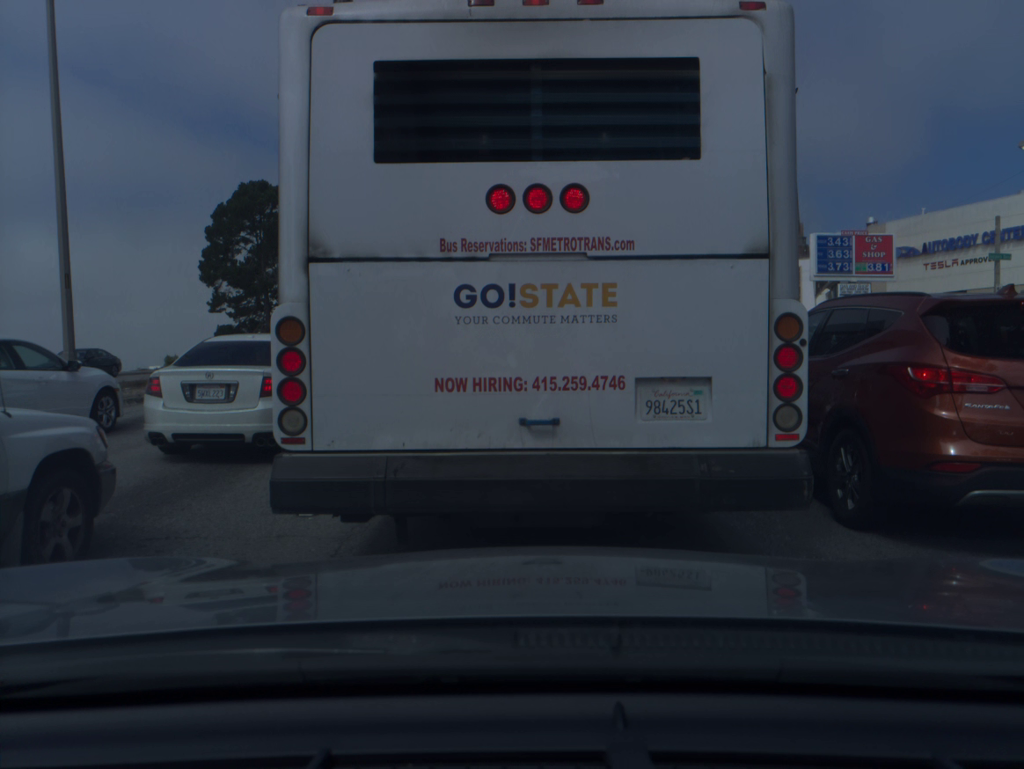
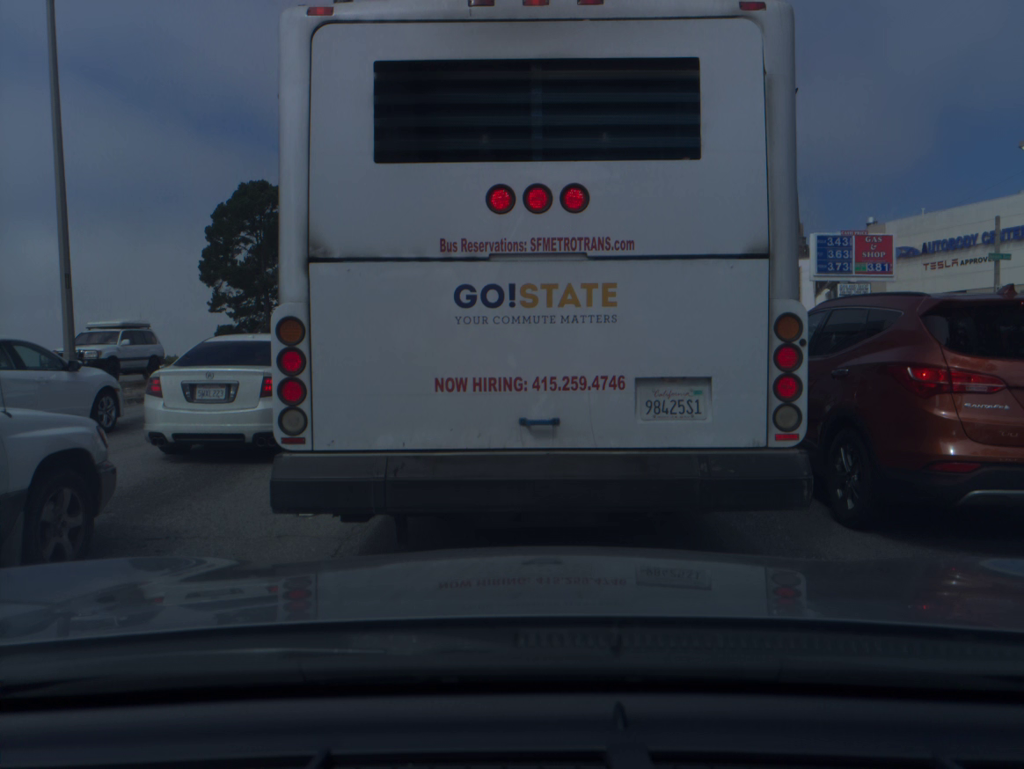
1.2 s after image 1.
(0.0, 0.0) m; 0°
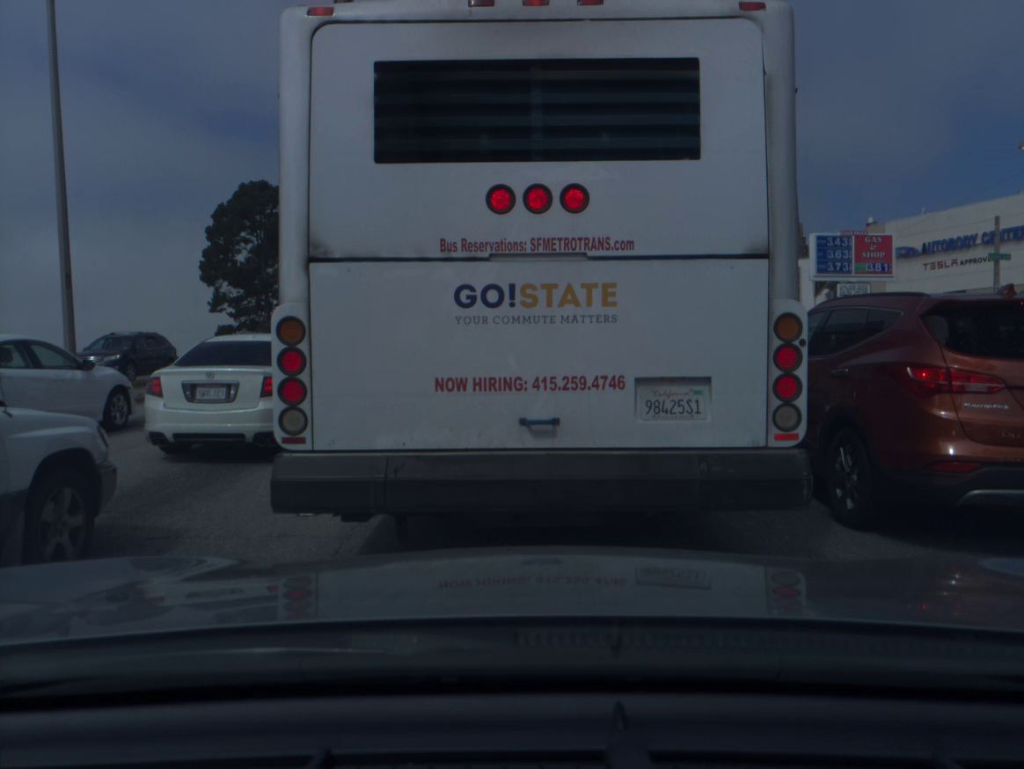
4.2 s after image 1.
(0.0, 0.0) m; 0°
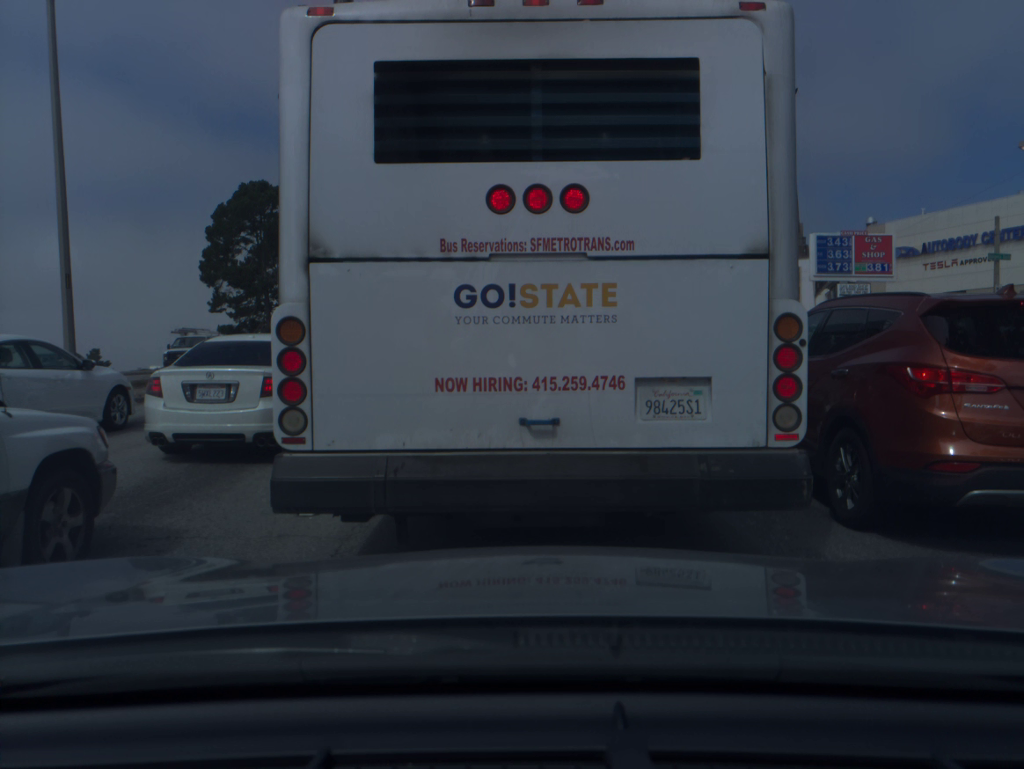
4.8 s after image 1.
(0.0, 0.0) m; 0°
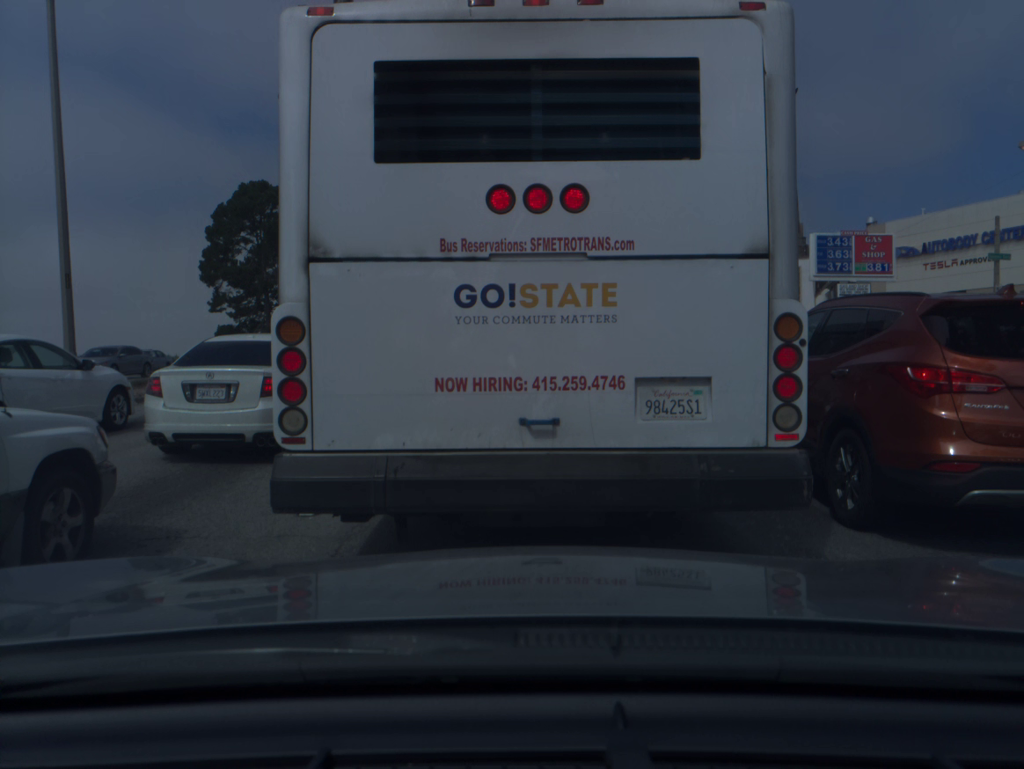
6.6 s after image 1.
(0.0, 0.0) m; 0°
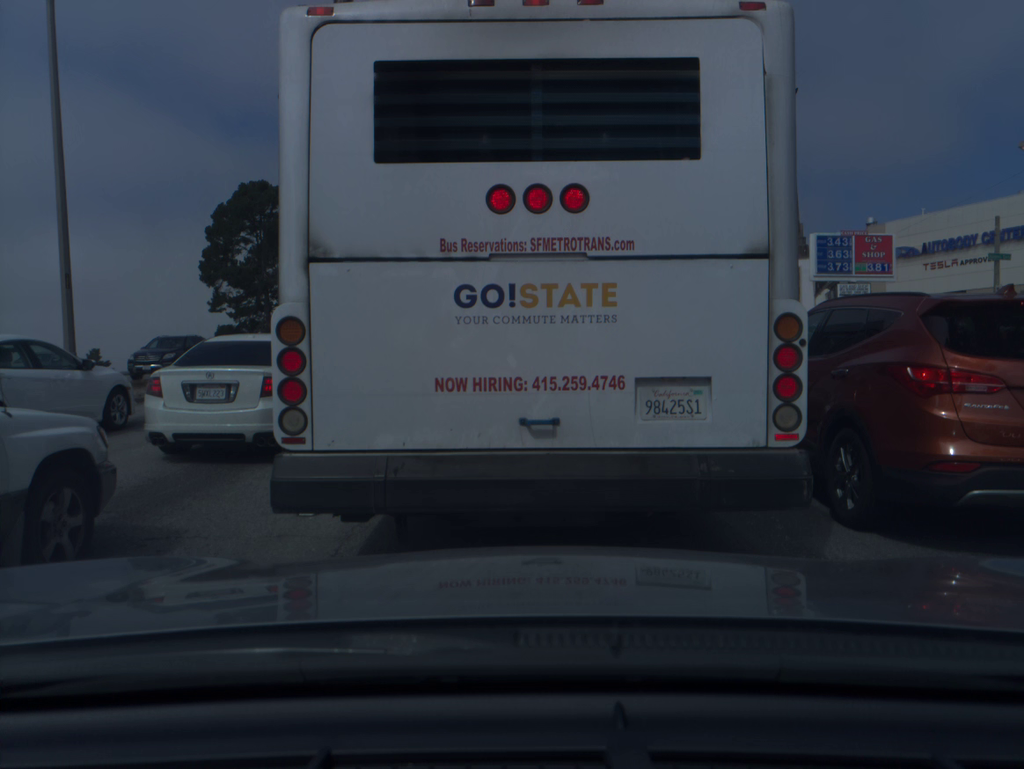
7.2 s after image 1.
(0.0, 0.0) m; 0°
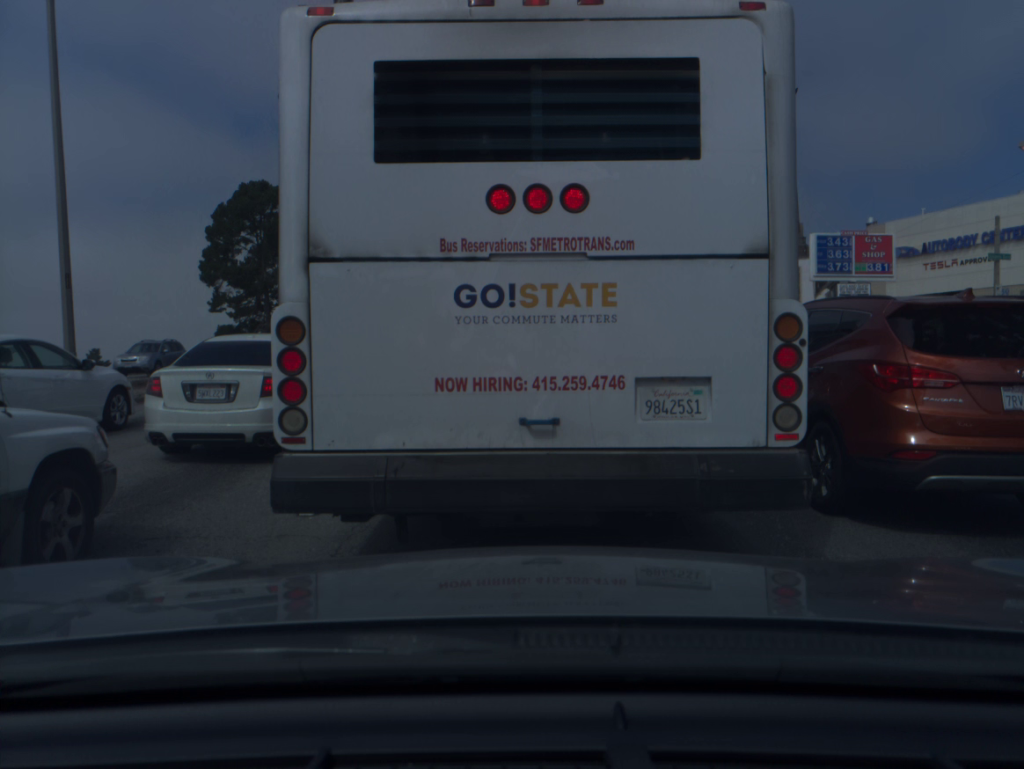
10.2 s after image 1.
(0.0, 0.0) m; 0°
